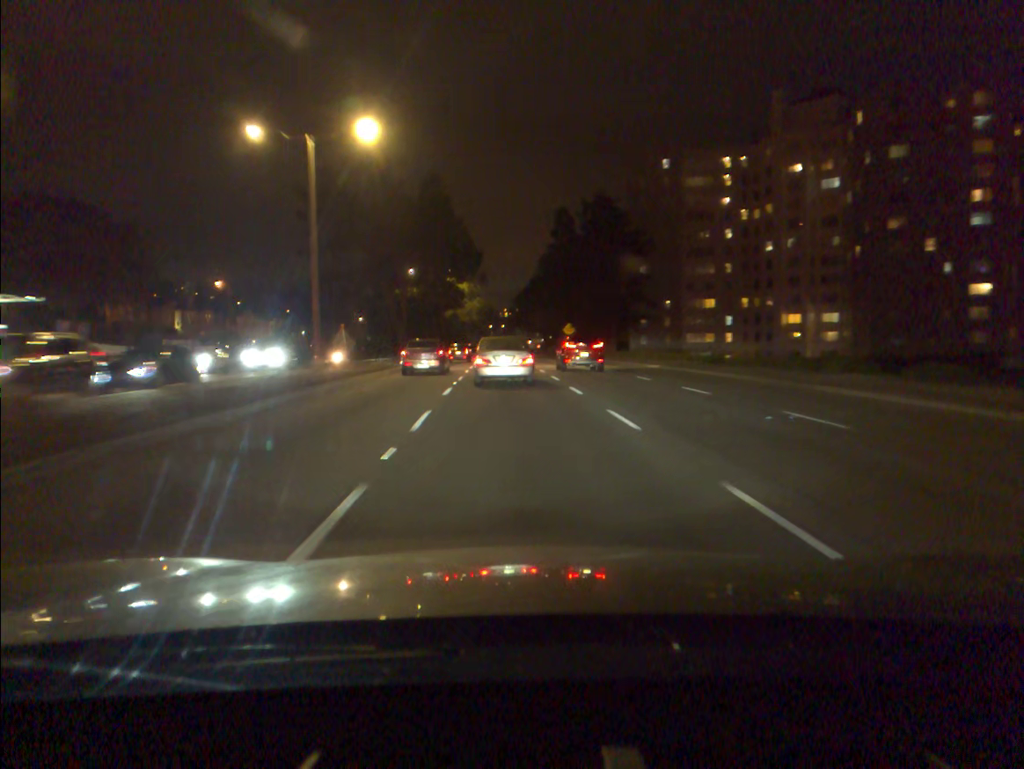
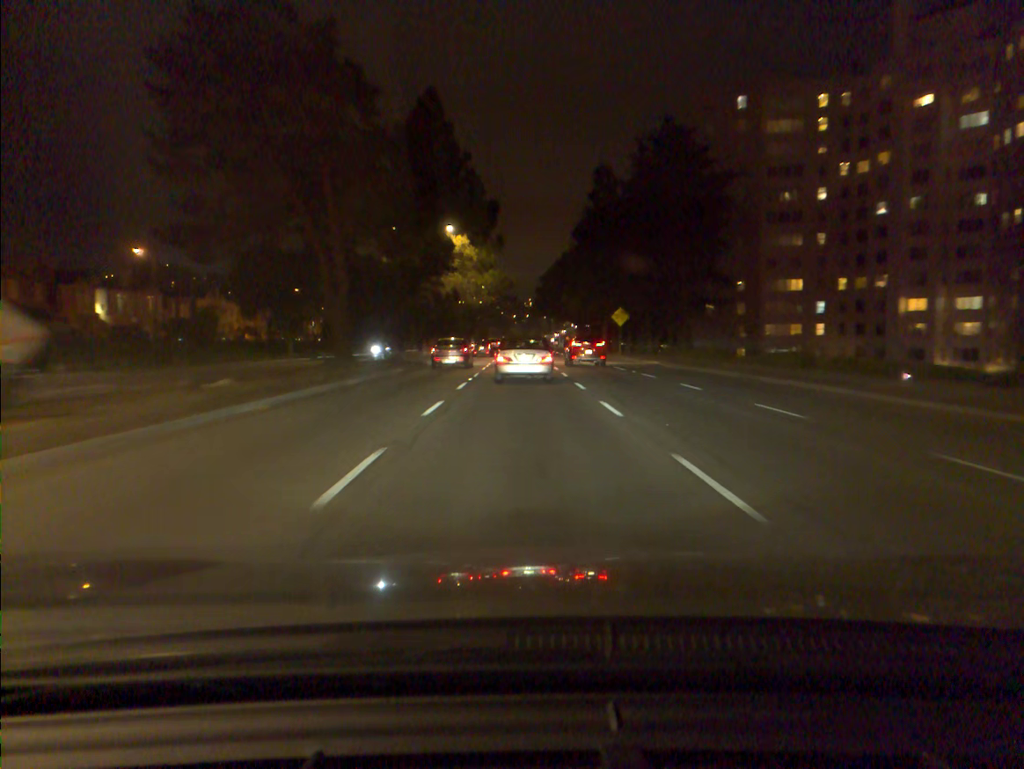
(-0.6, +27.7) m; -2°
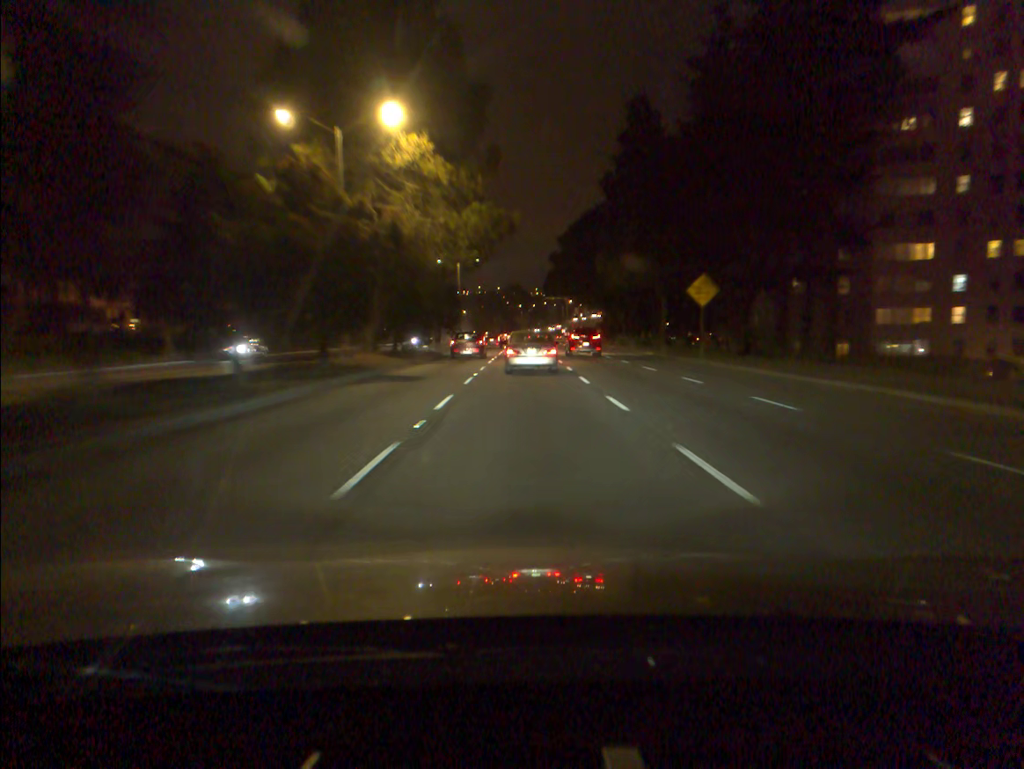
(-0.2, +29.3) m; 0°
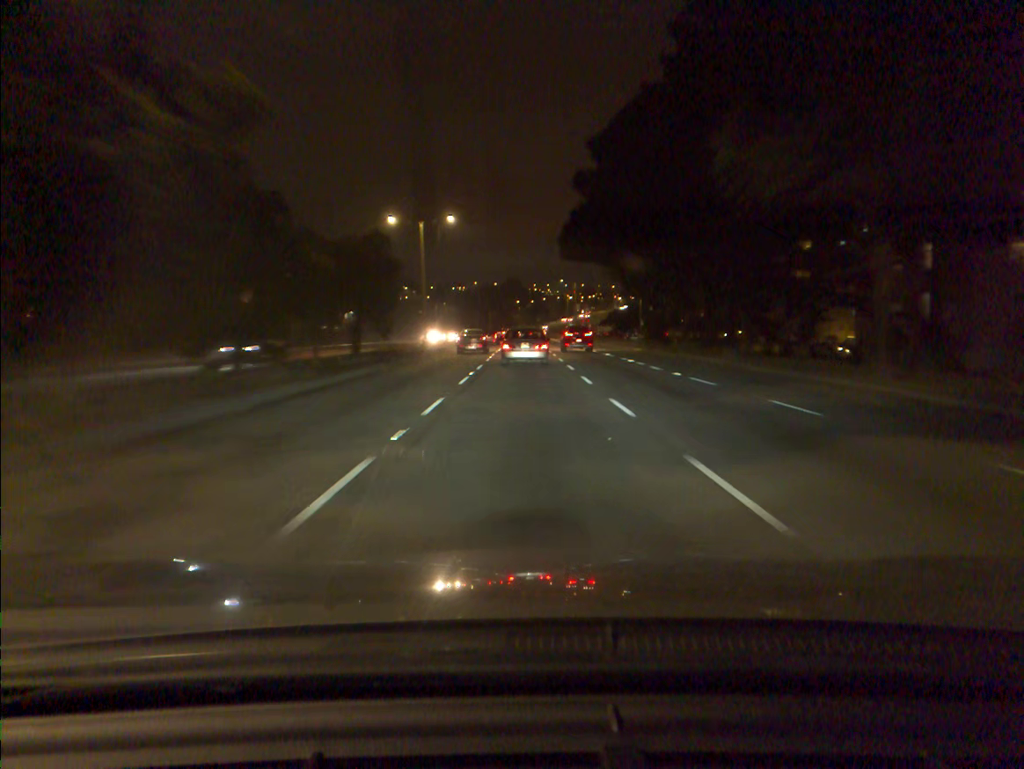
(0.0, +30.7) m; 0°
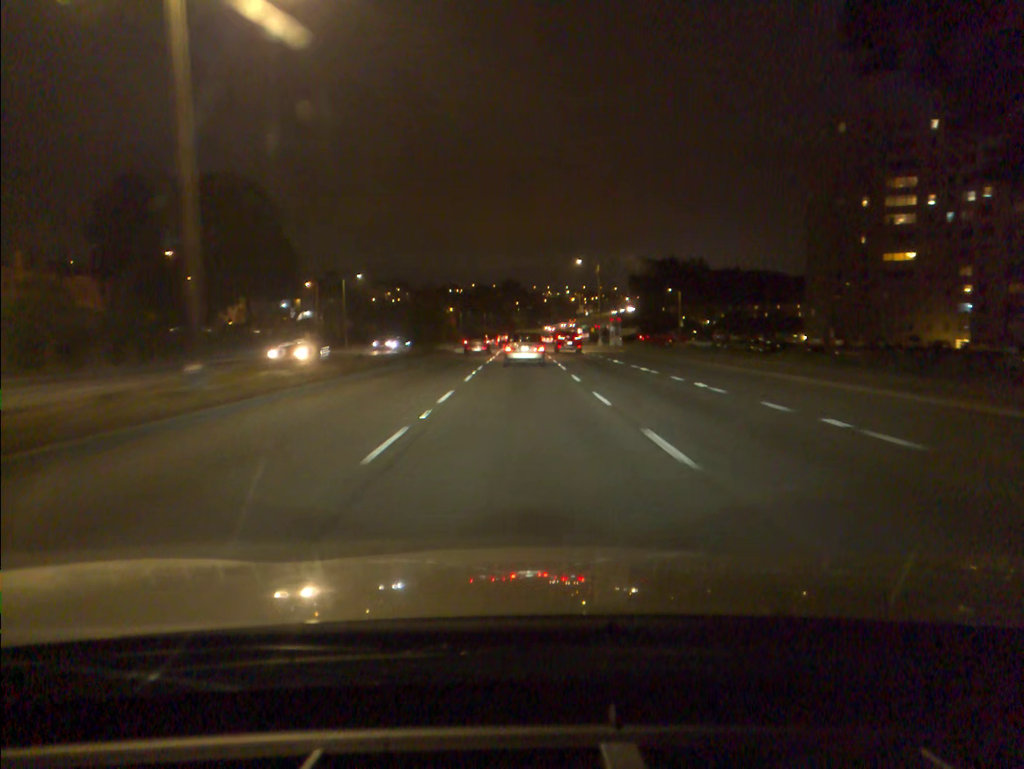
(0.0, +41.4) m; 0°
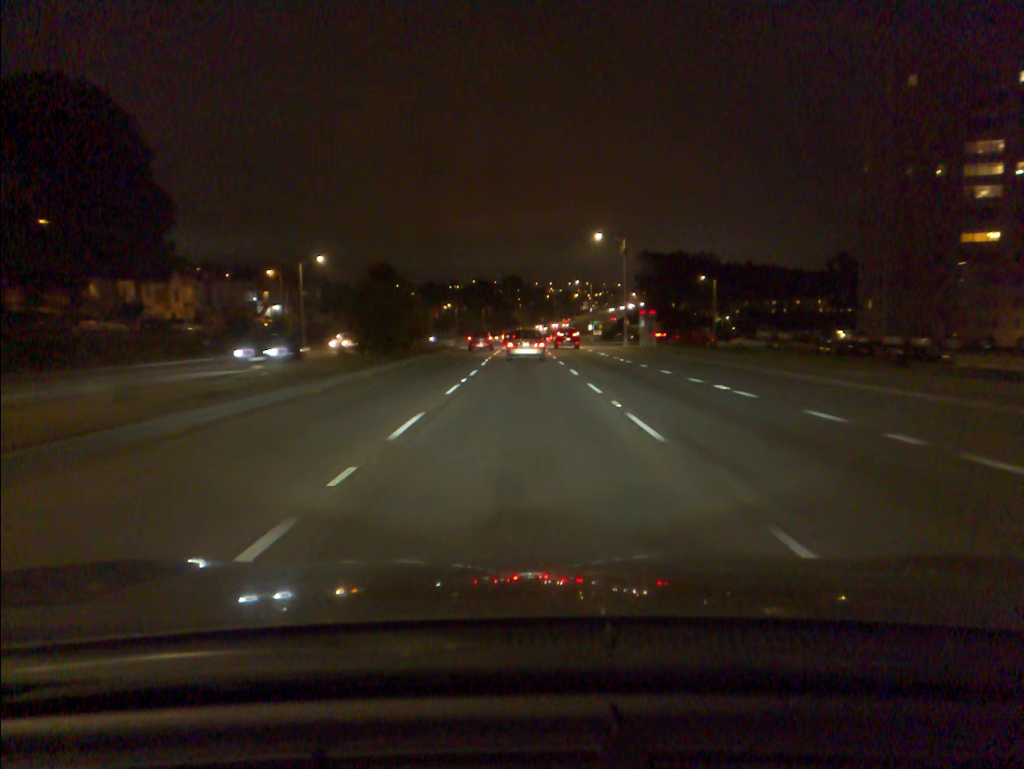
(0.0, +20.8) m; 0°
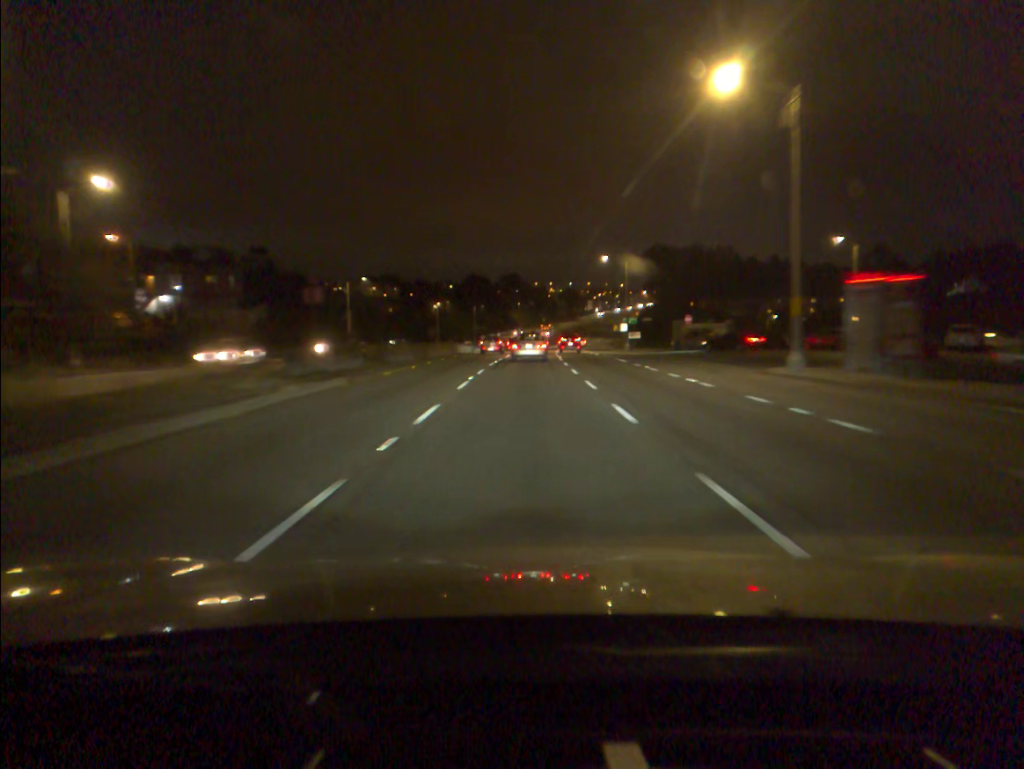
(0.0, +42.5) m; 0°
